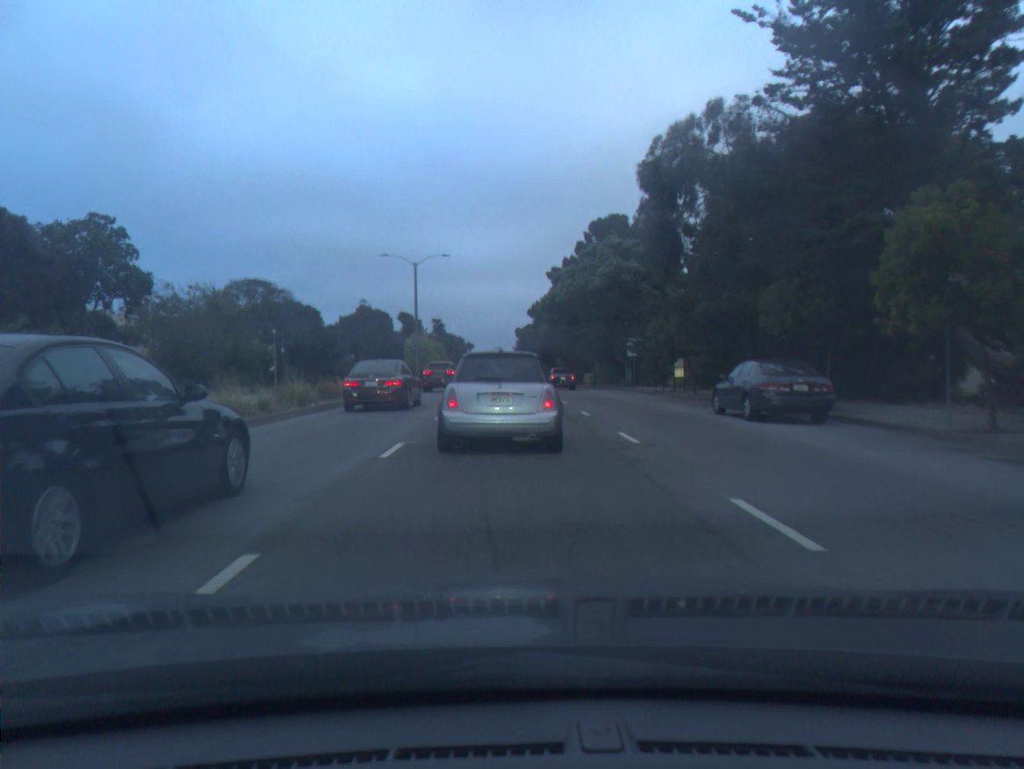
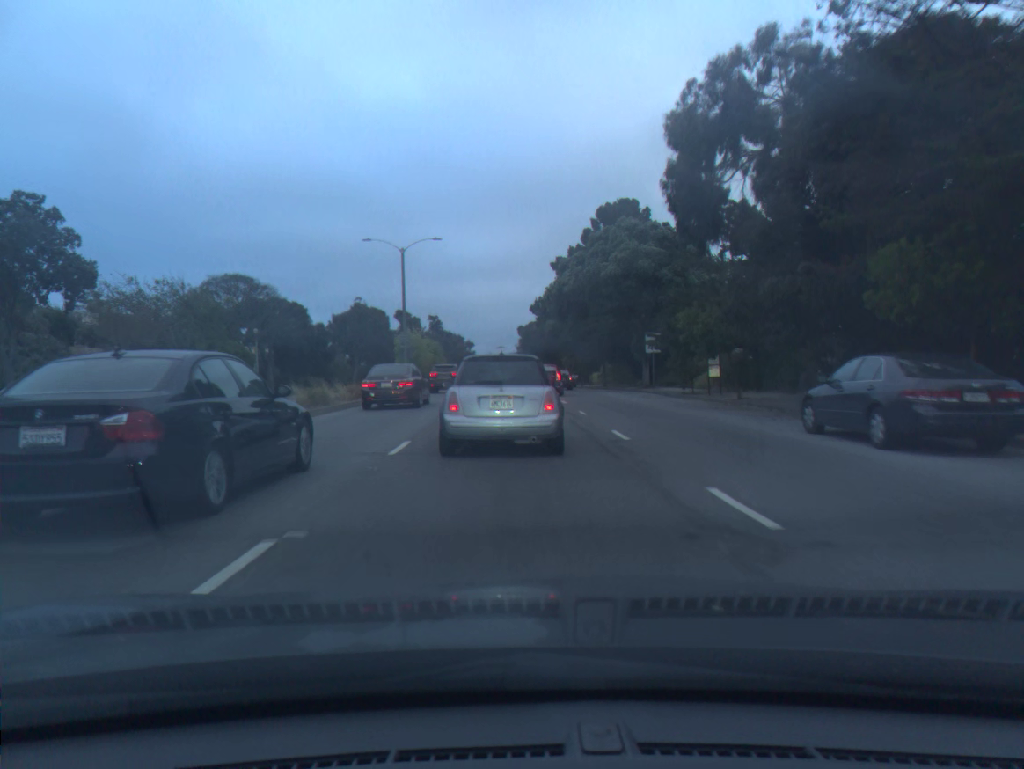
(0.0, +6.4) m; 0°
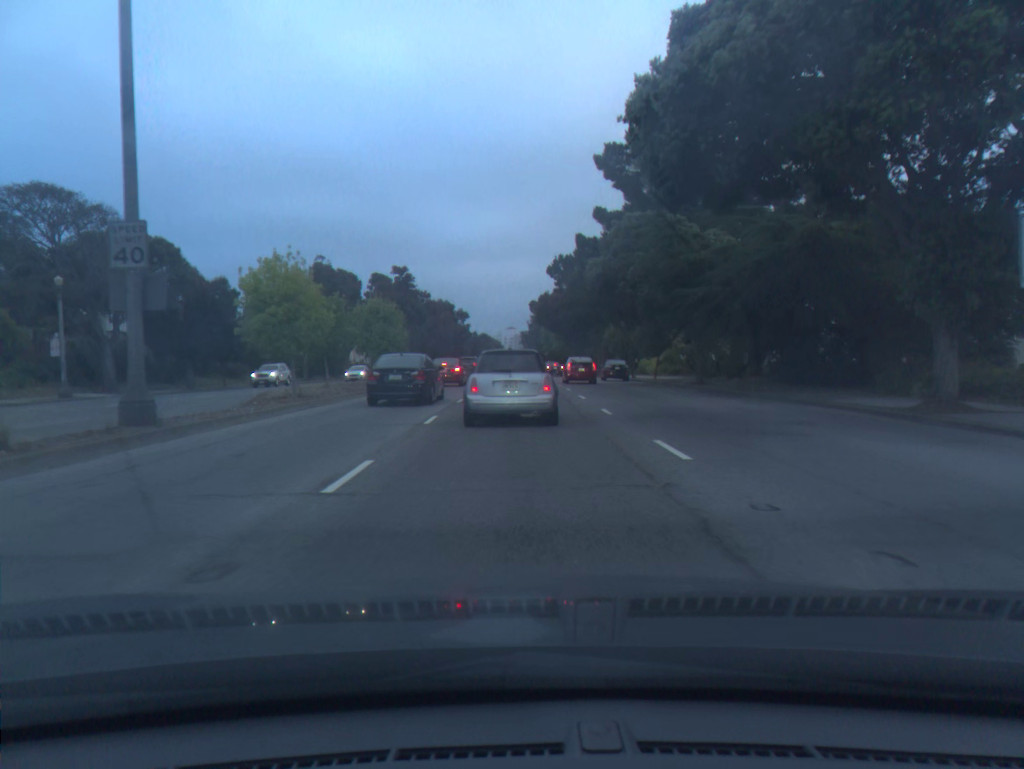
(-0.3, +33.3) m; -1°
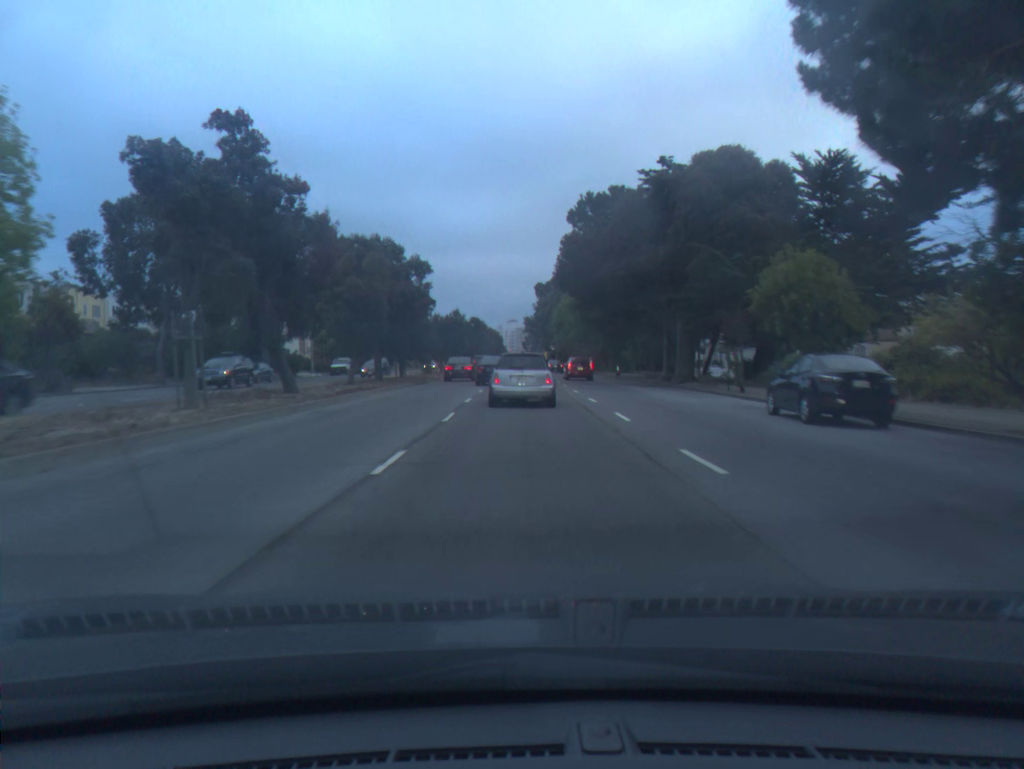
(-0.1, +36.0) m; 0°
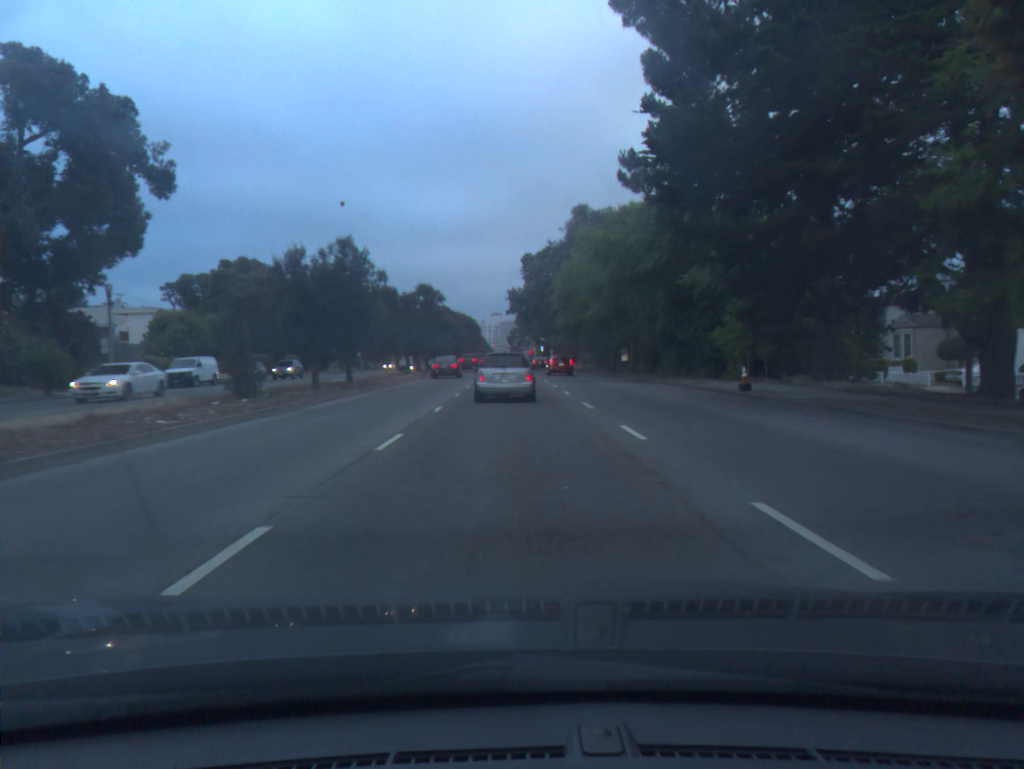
(+0.4, +40.4) m; +1°
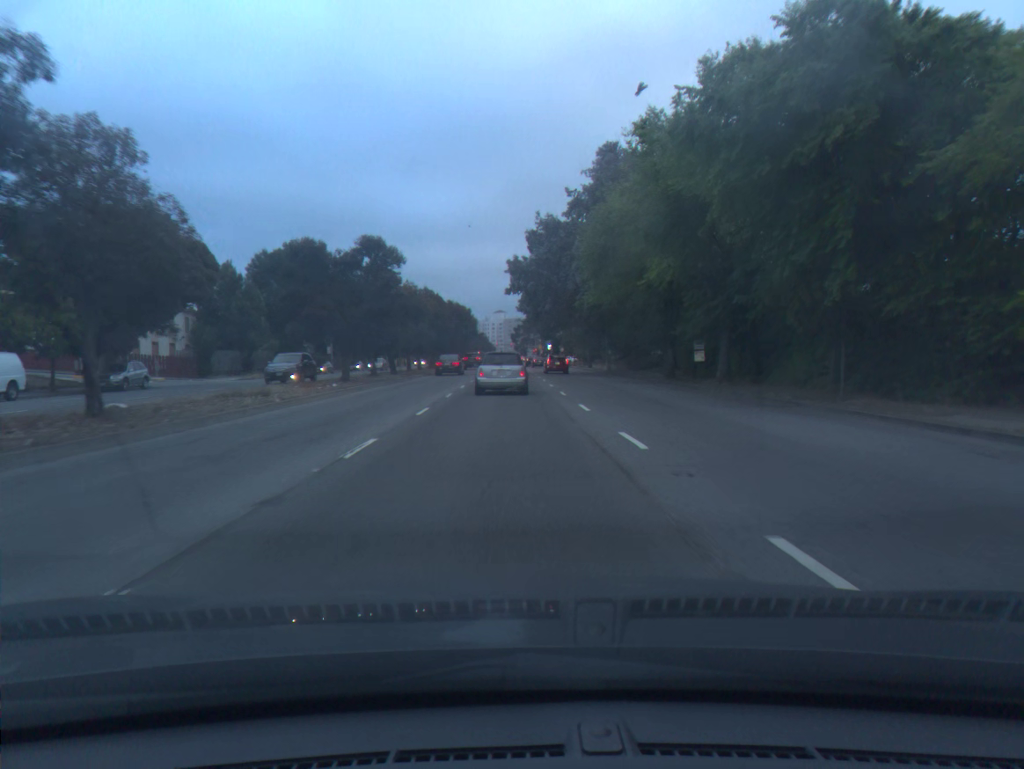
(0.0, +23.3) m; 0°
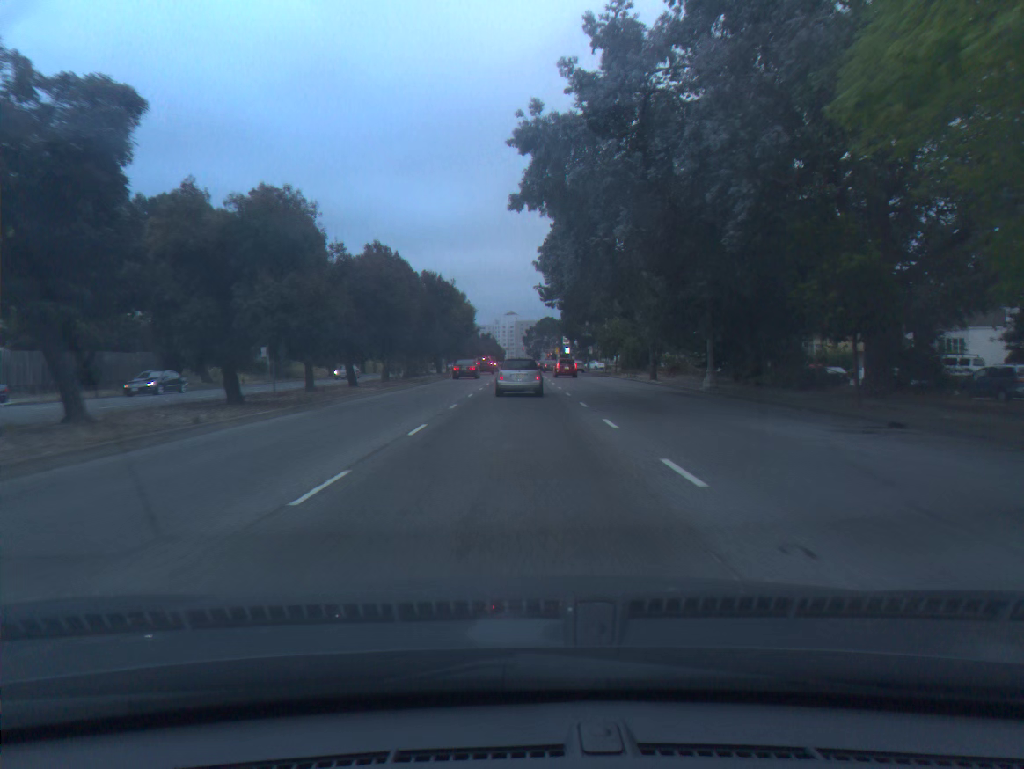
(-0.3, +31.7) m; -1°
